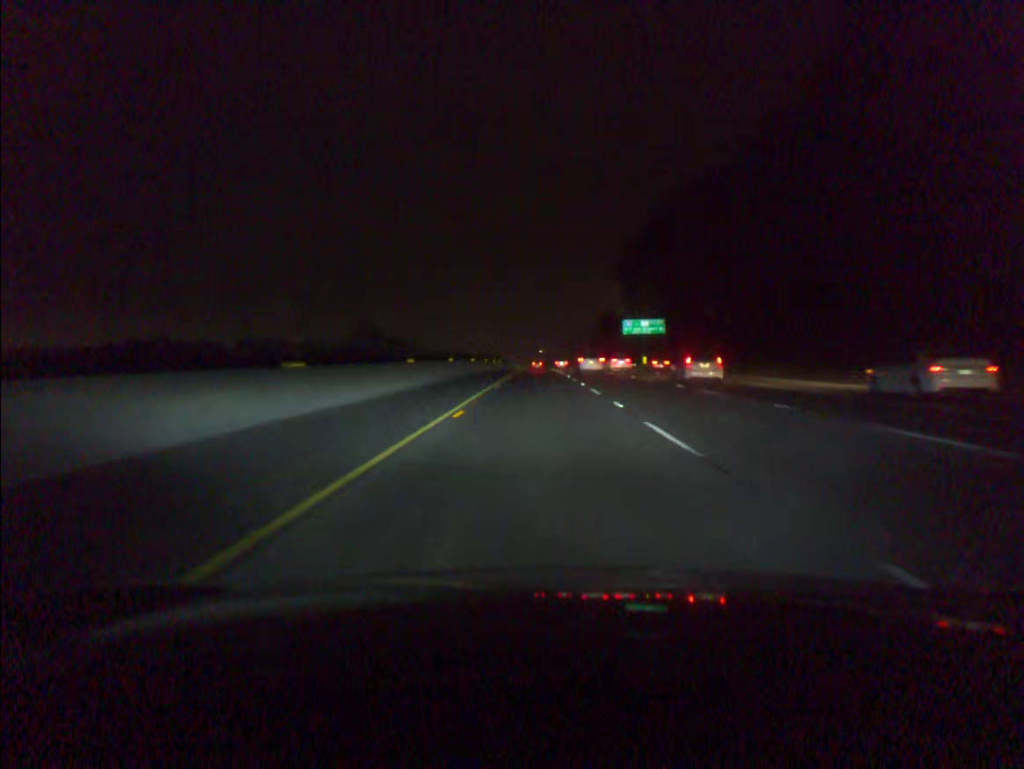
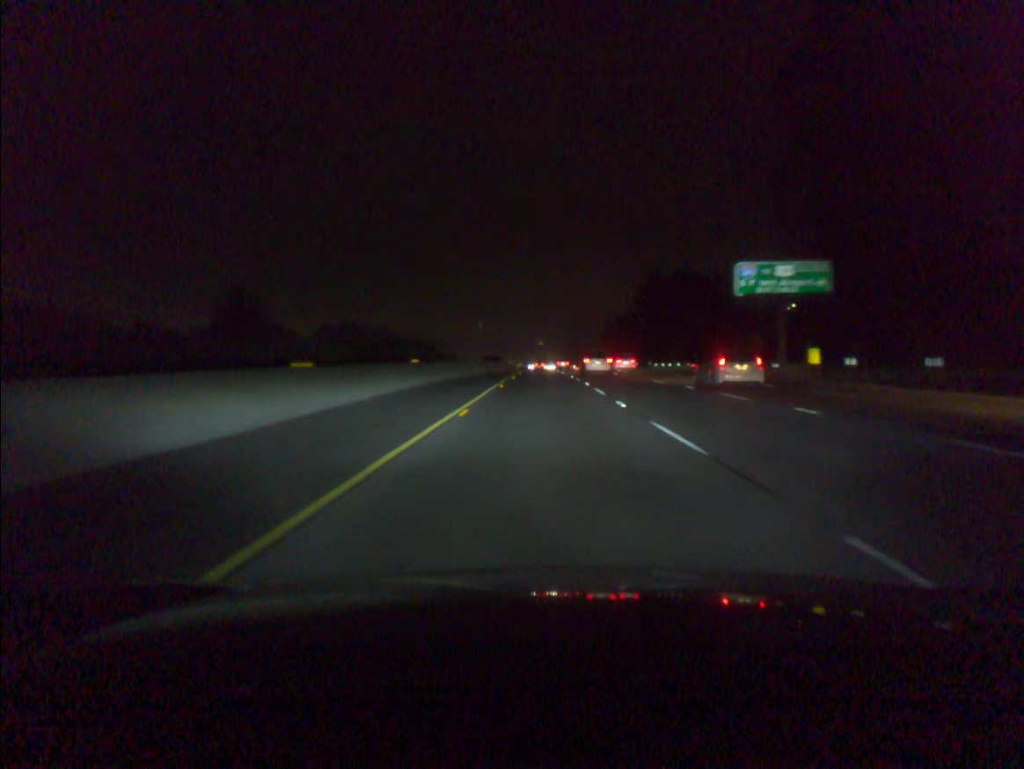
(-0.1, +73.0) m; 0°
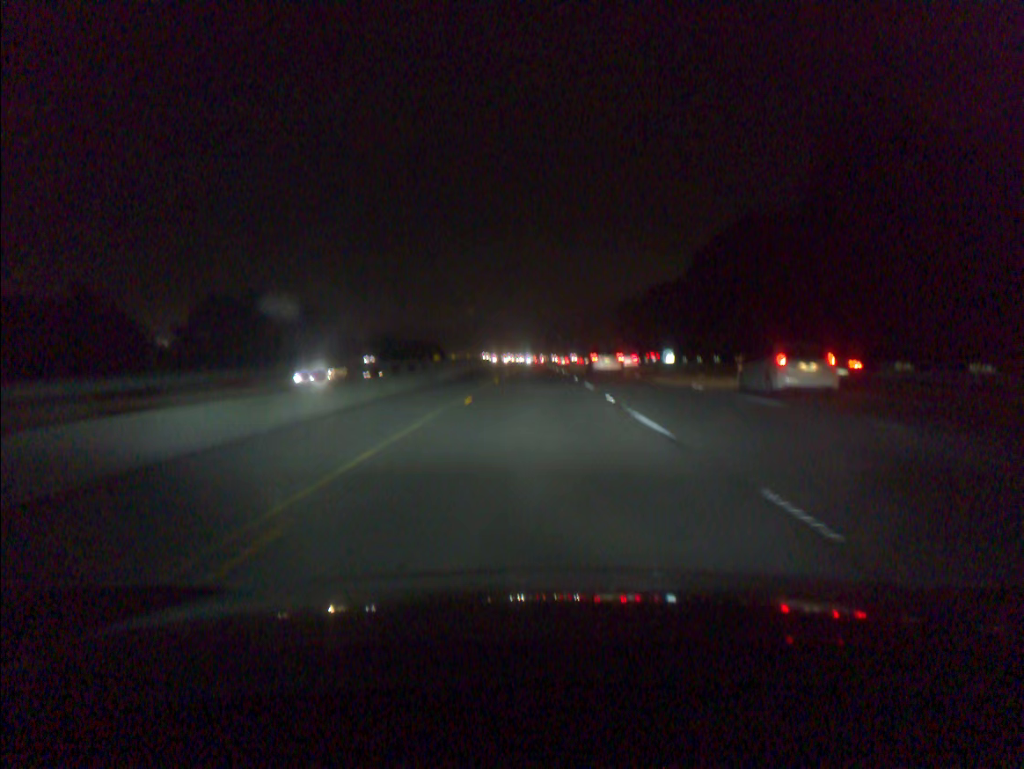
(+0.3, +75.4) m; 0°
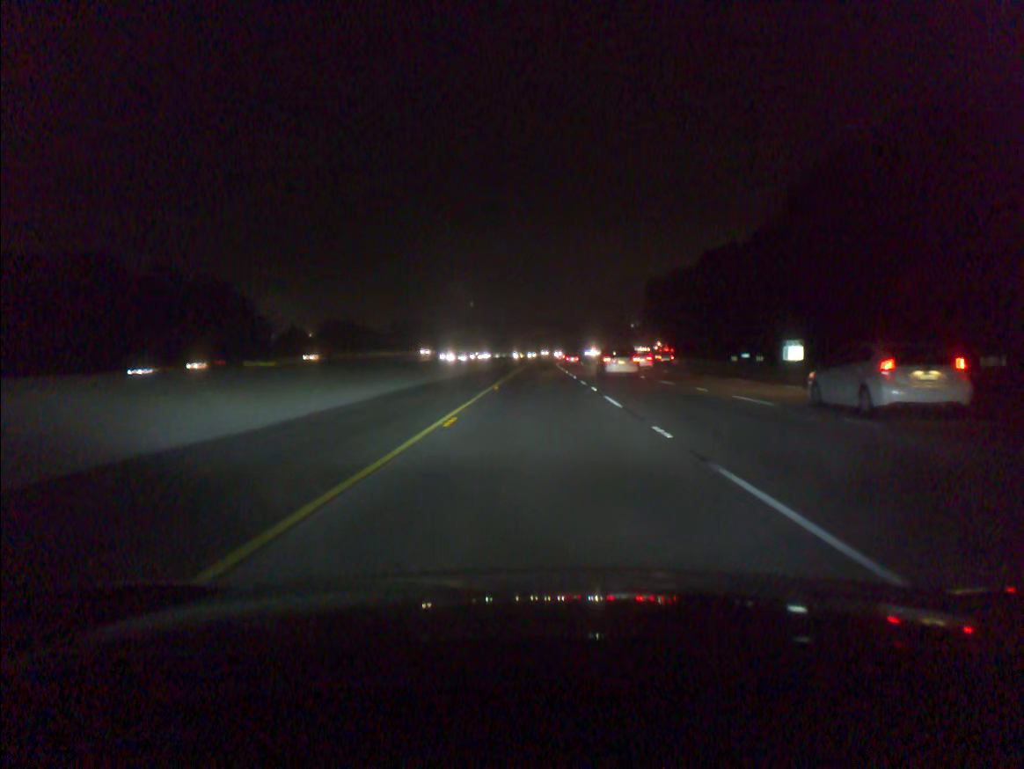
(-0.1, +58.1) m; 0°
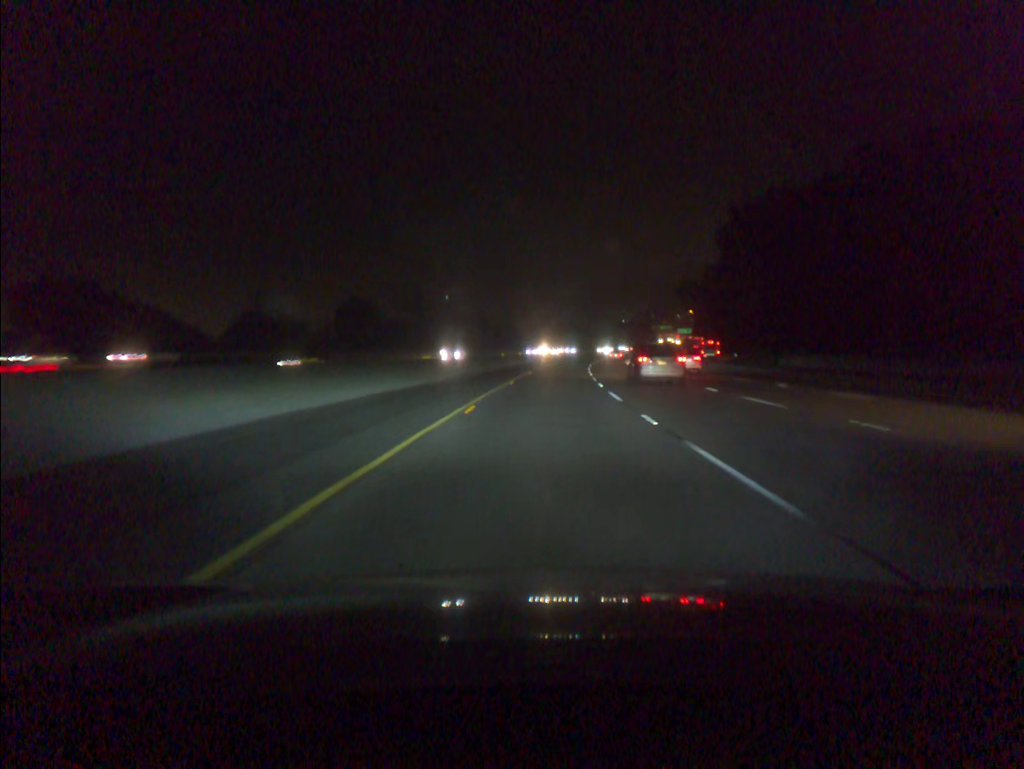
(+0.5, +99.9) m; +1°
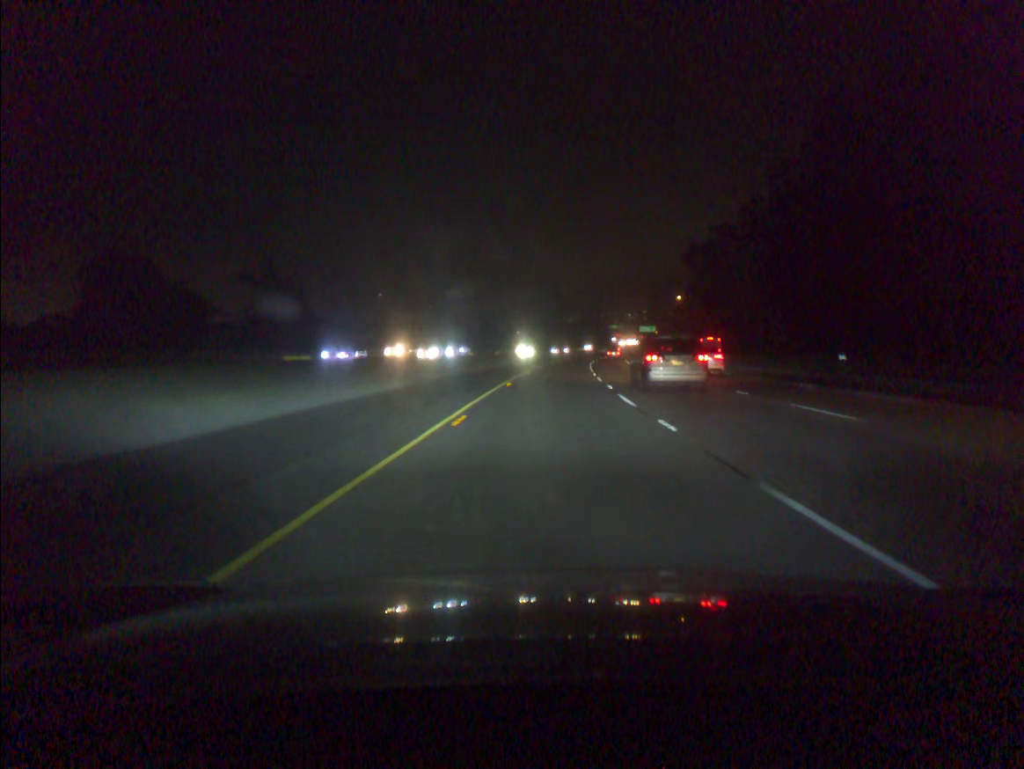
(+1.9, +61.5) m; +4°
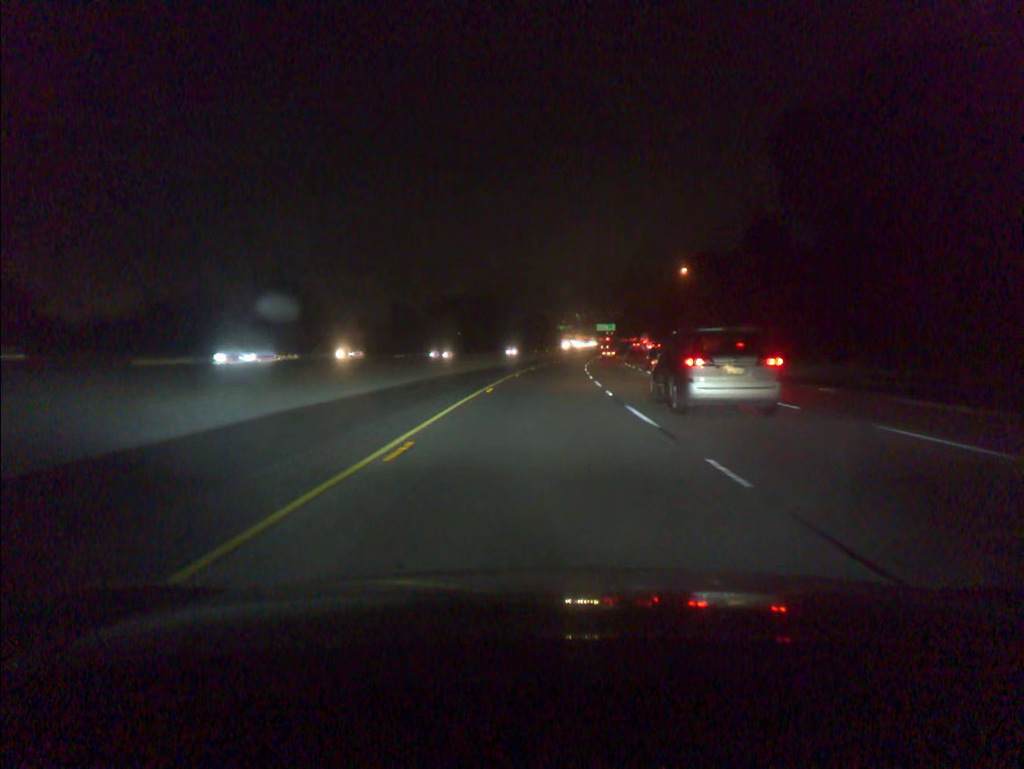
(+2.3, +62.4) m; +4°
